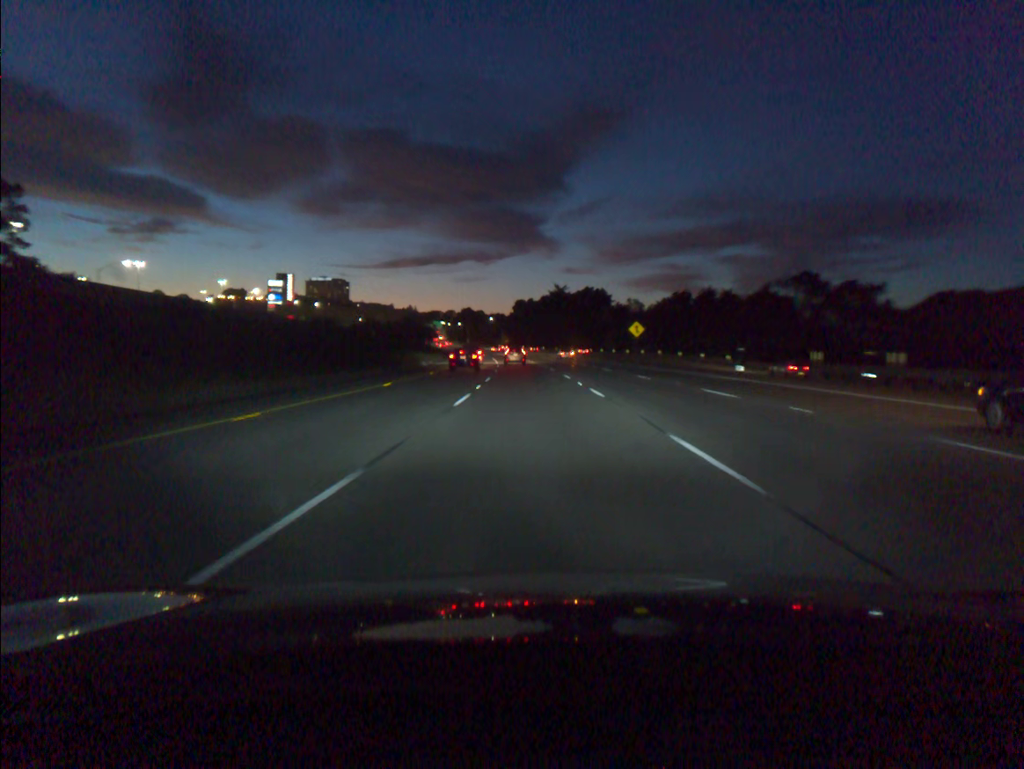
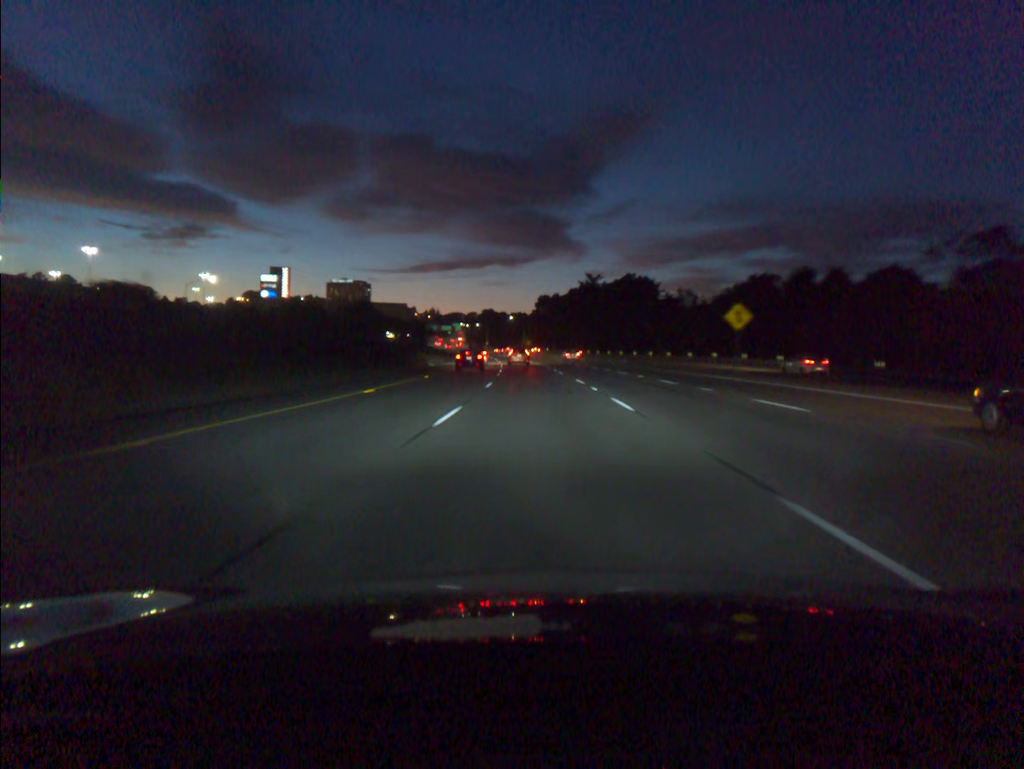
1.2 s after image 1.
(-0.6, +34.1) m; -2°
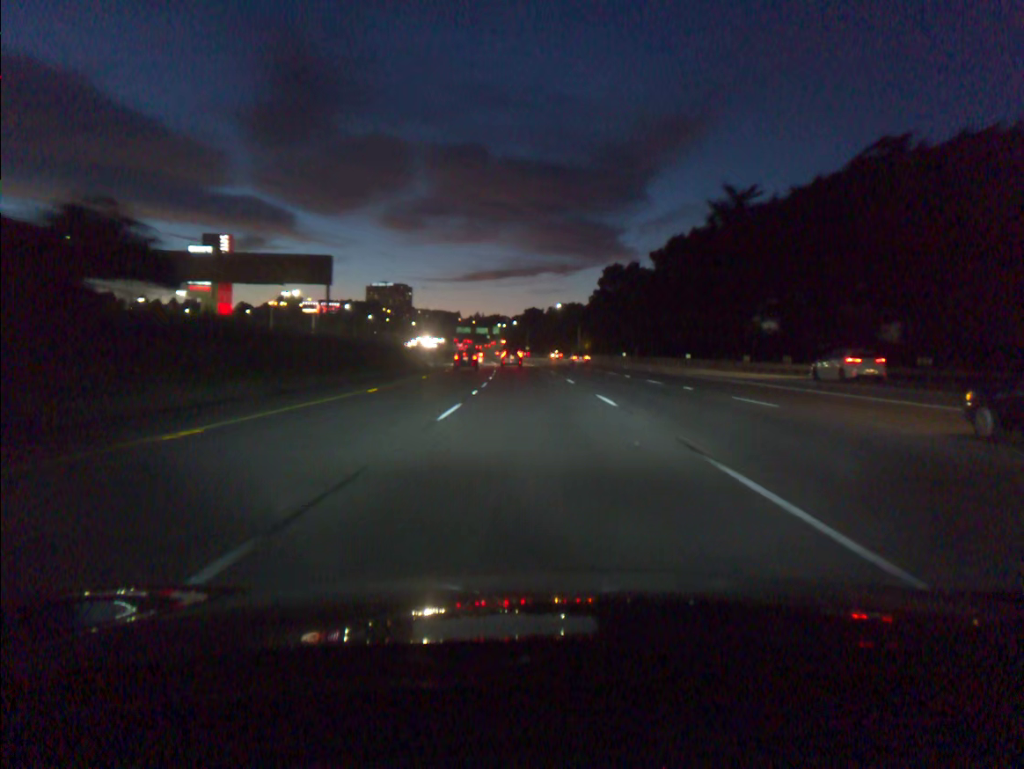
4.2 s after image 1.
(-2.7, +85.8) m; -4°
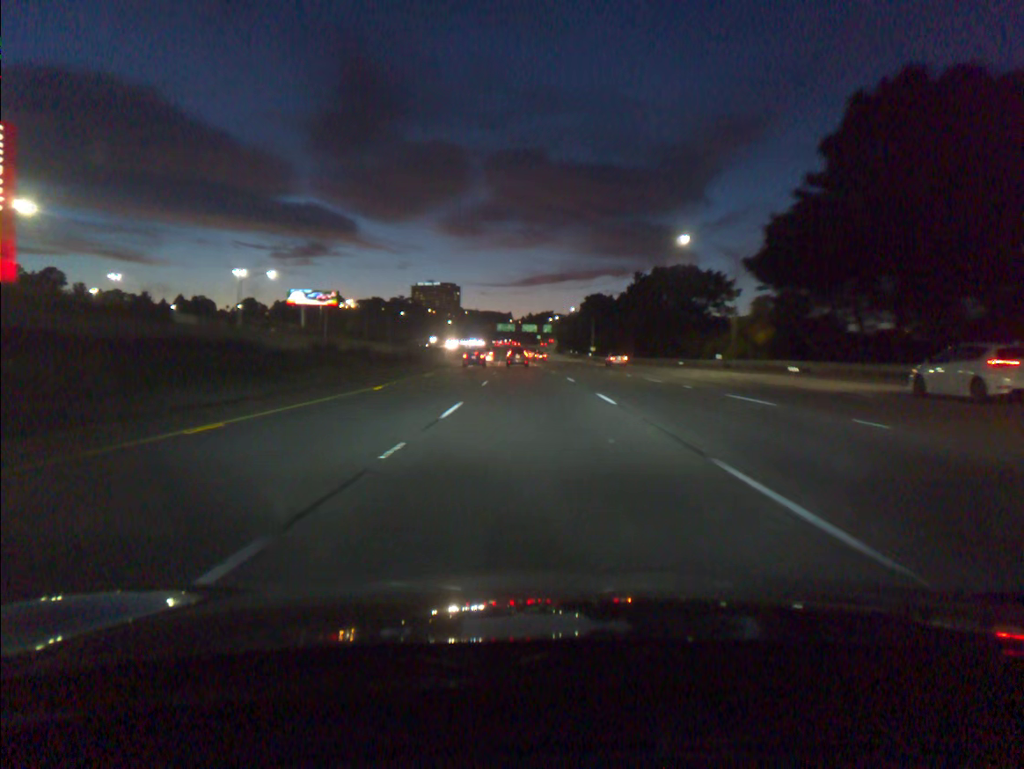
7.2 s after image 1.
(-3.2, +87.0) m; -4°
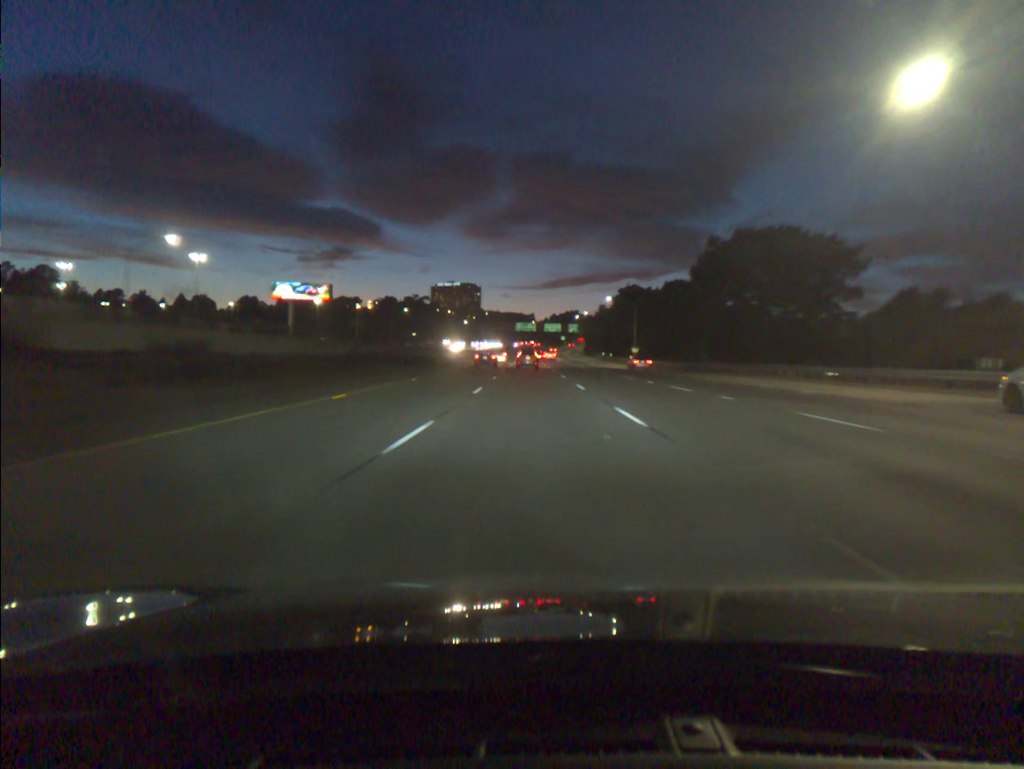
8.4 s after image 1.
(-0.5, +34.8) m; -2°
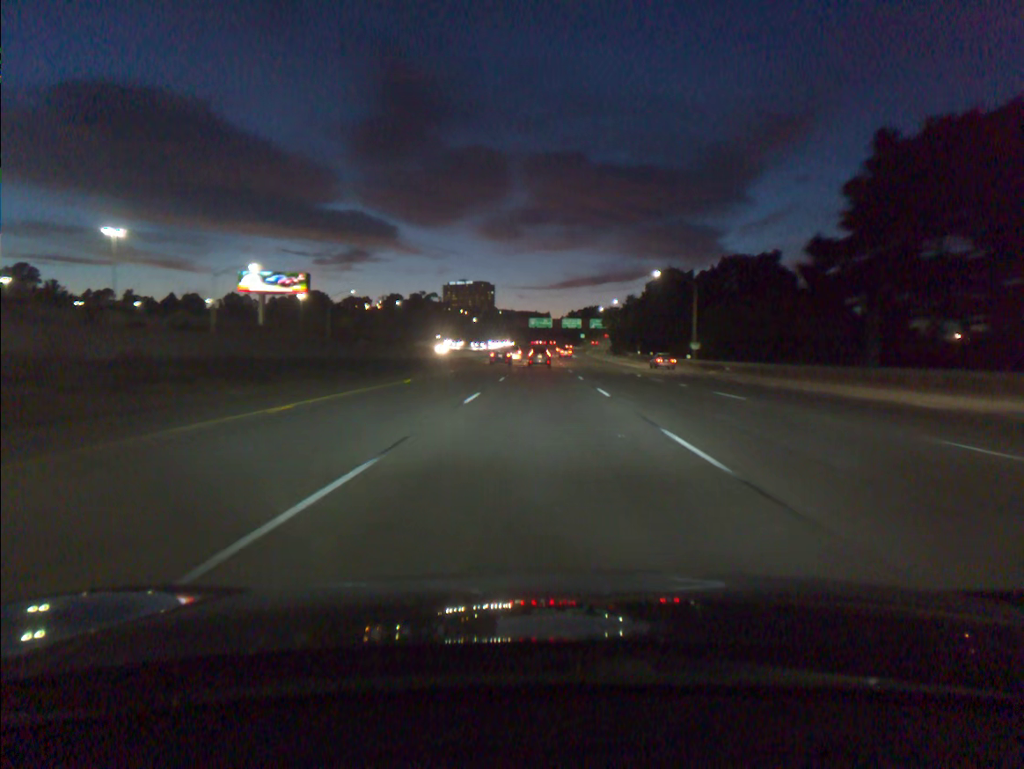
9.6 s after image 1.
(-0.4, +34.7) m; -1°
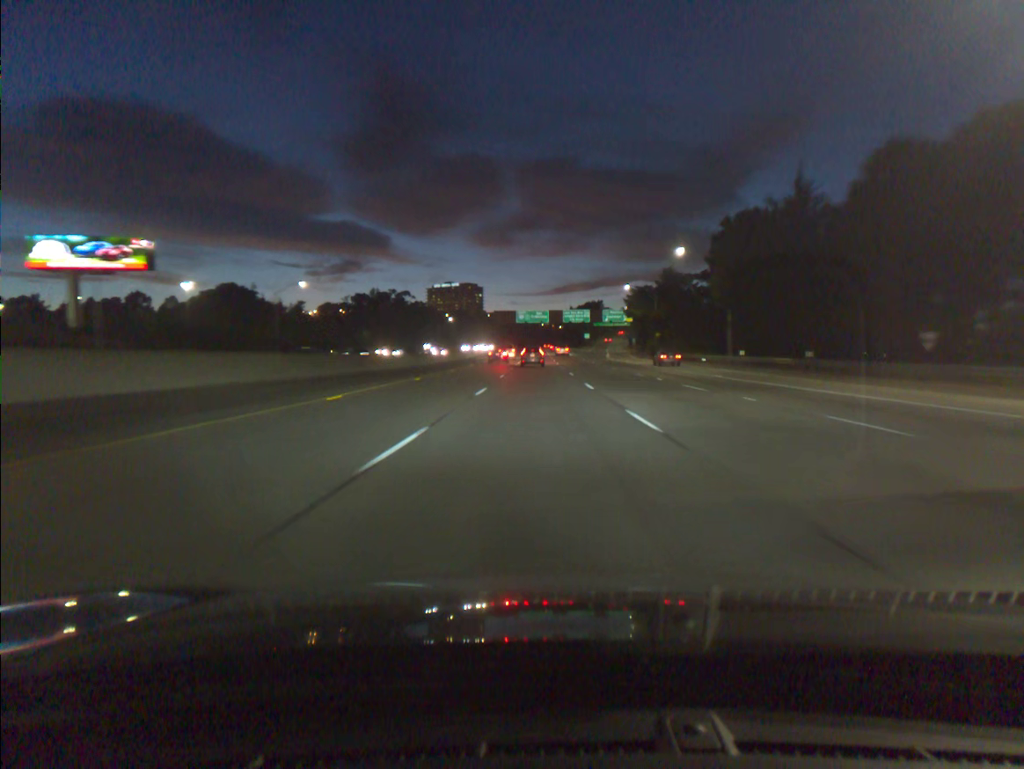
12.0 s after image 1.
(+0.1, +68.8) m; 0°
